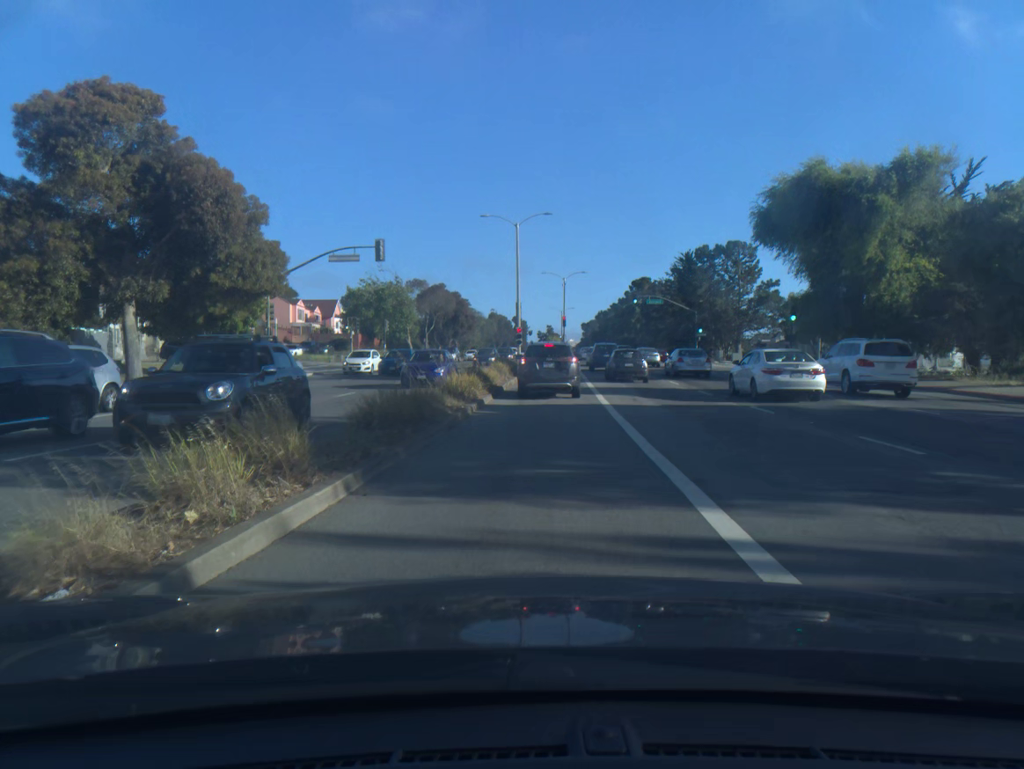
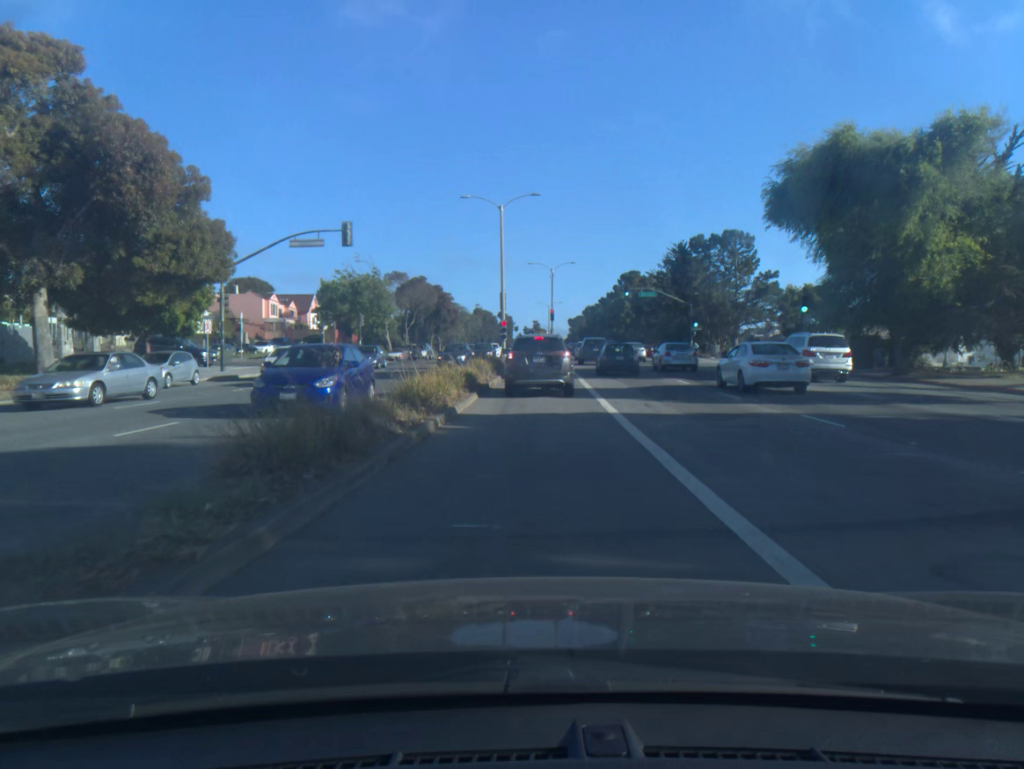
(+0.1, +4.6) m; +1°
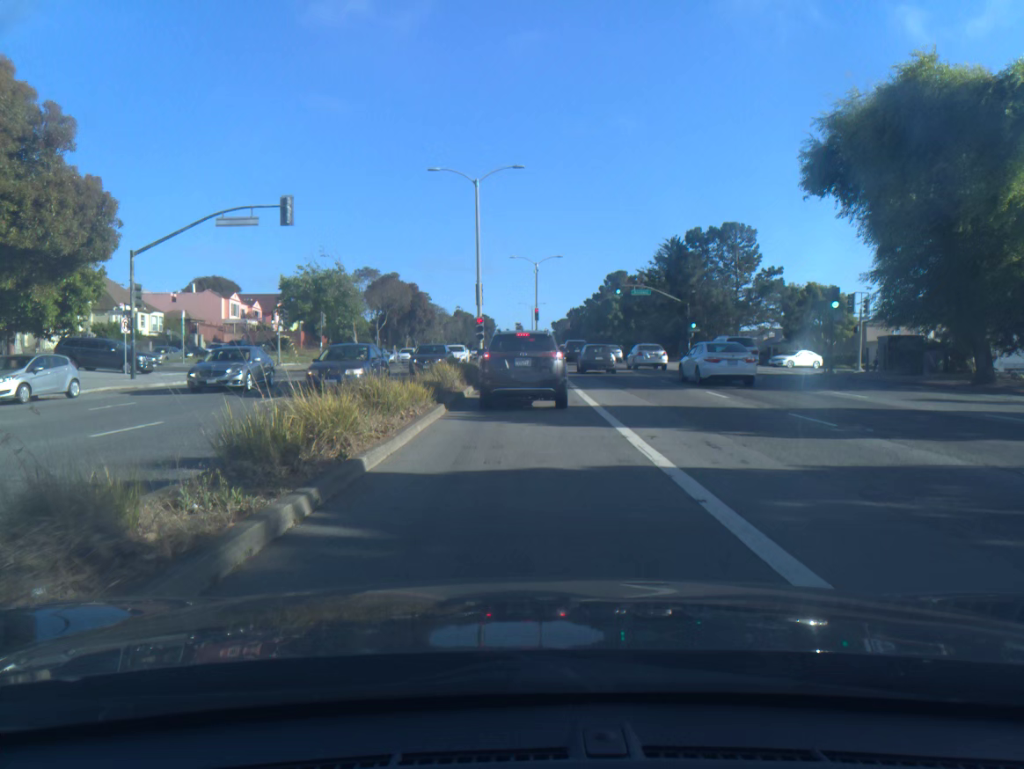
(+0.1, +7.5) m; +1°
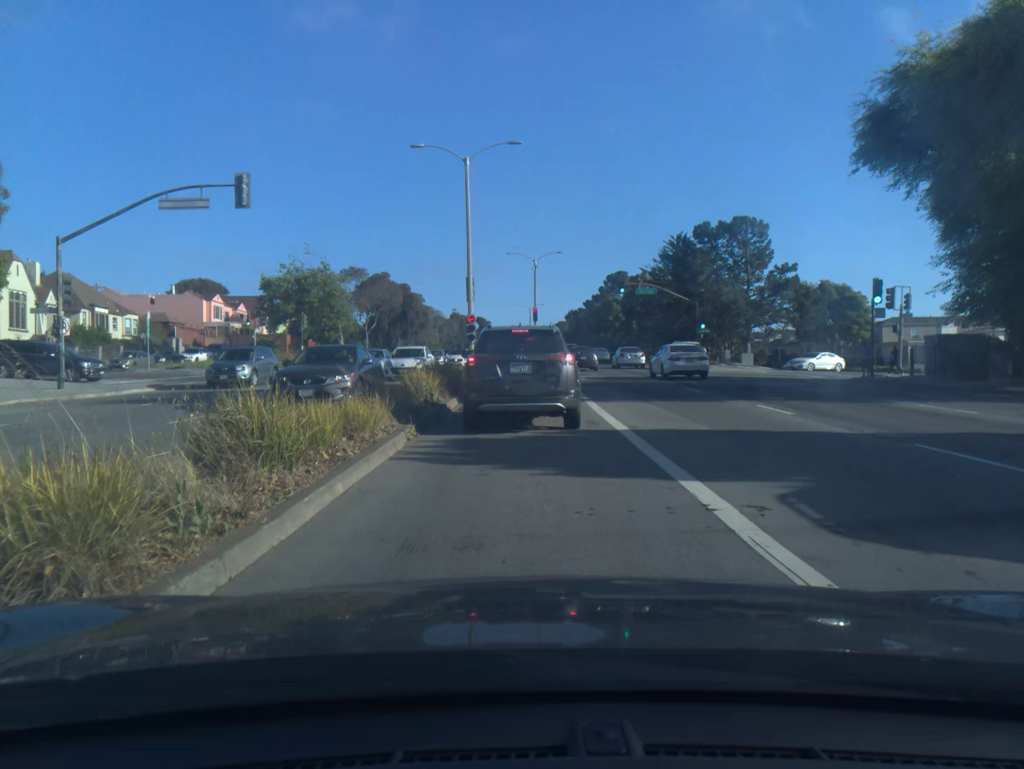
(0.0, +5.2) m; 0°
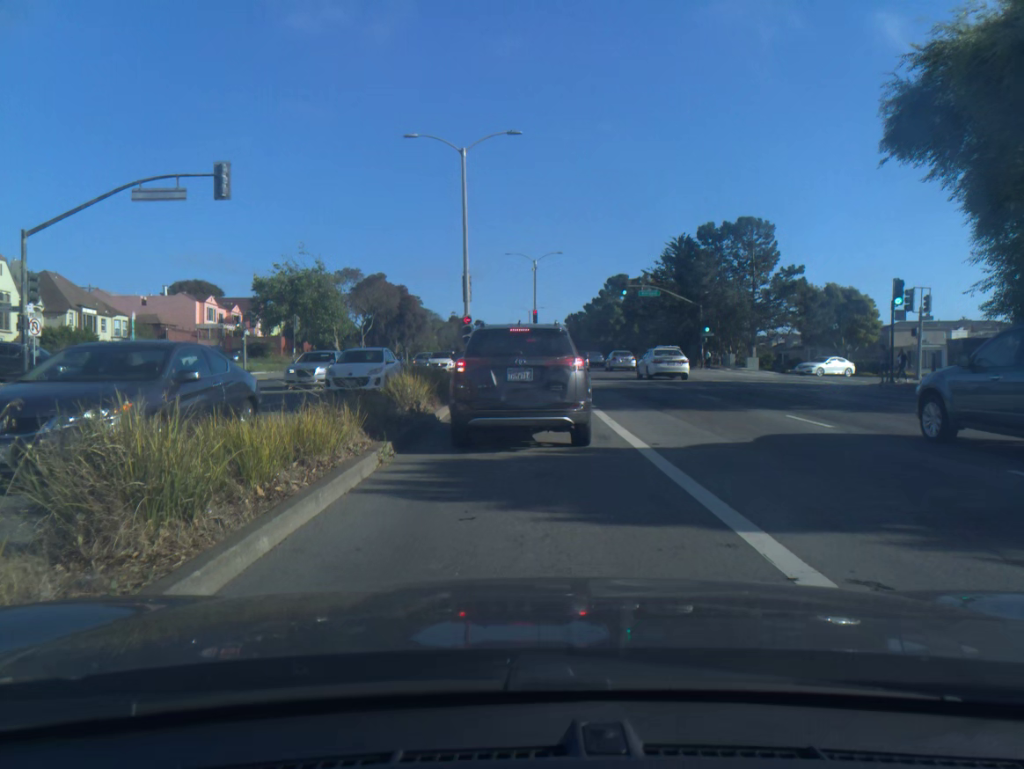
(0.0, +2.0) m; +1°
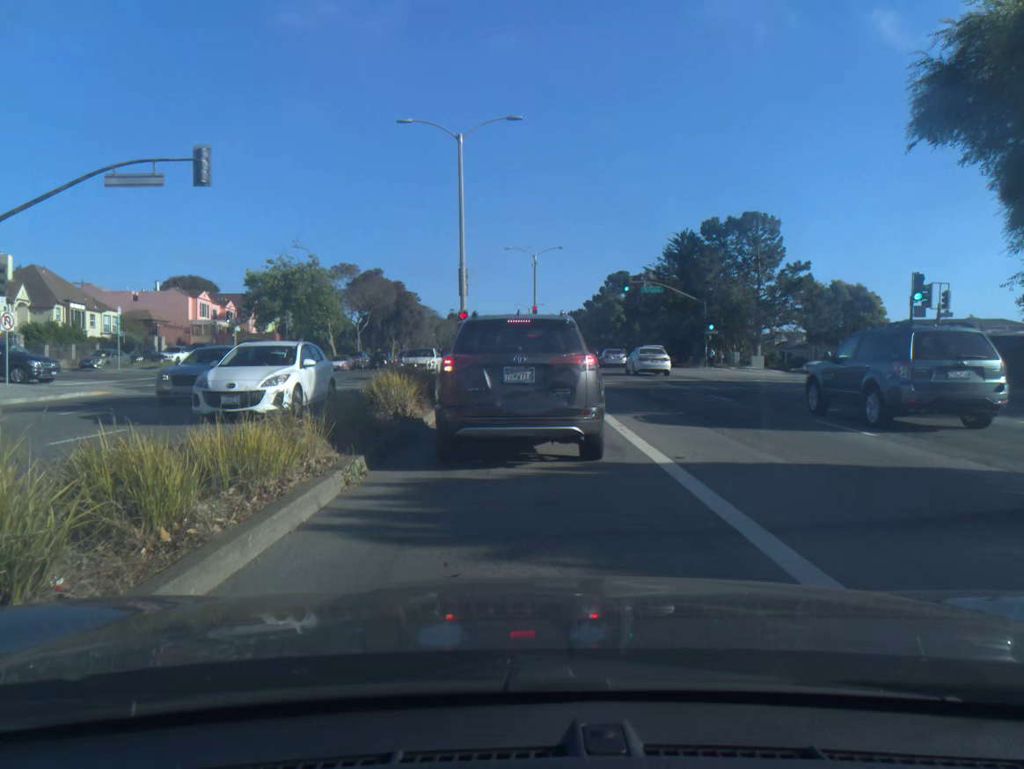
(0.0, +1.6) m; 0°
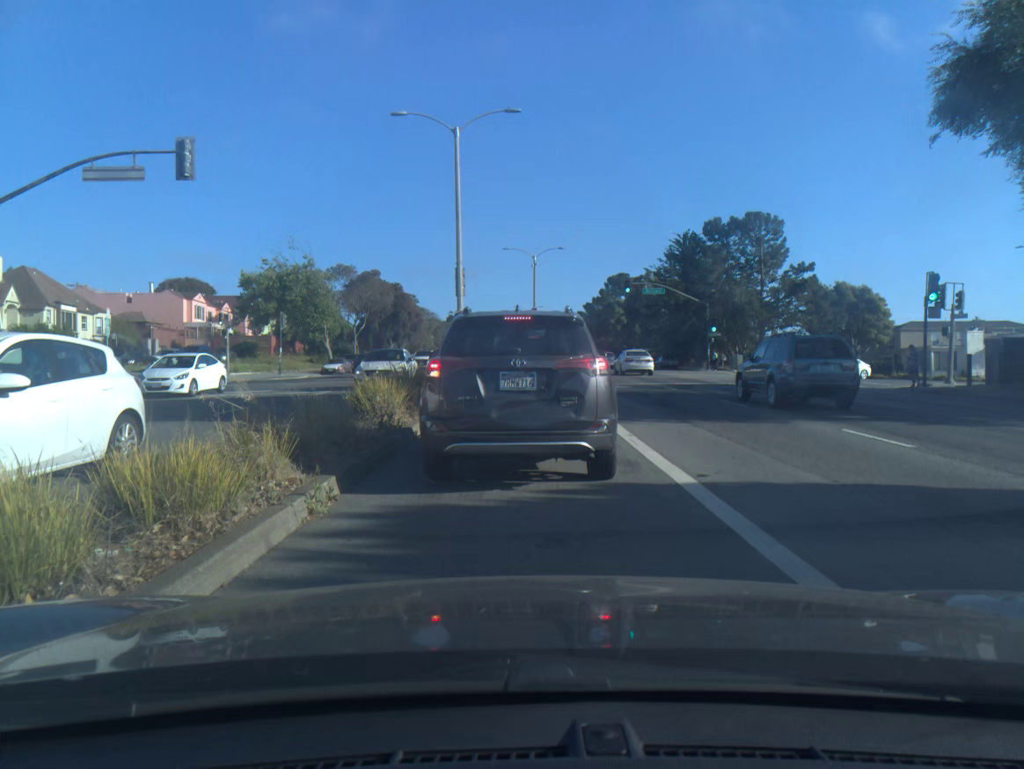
(0.0, +1.2) m; 0°
